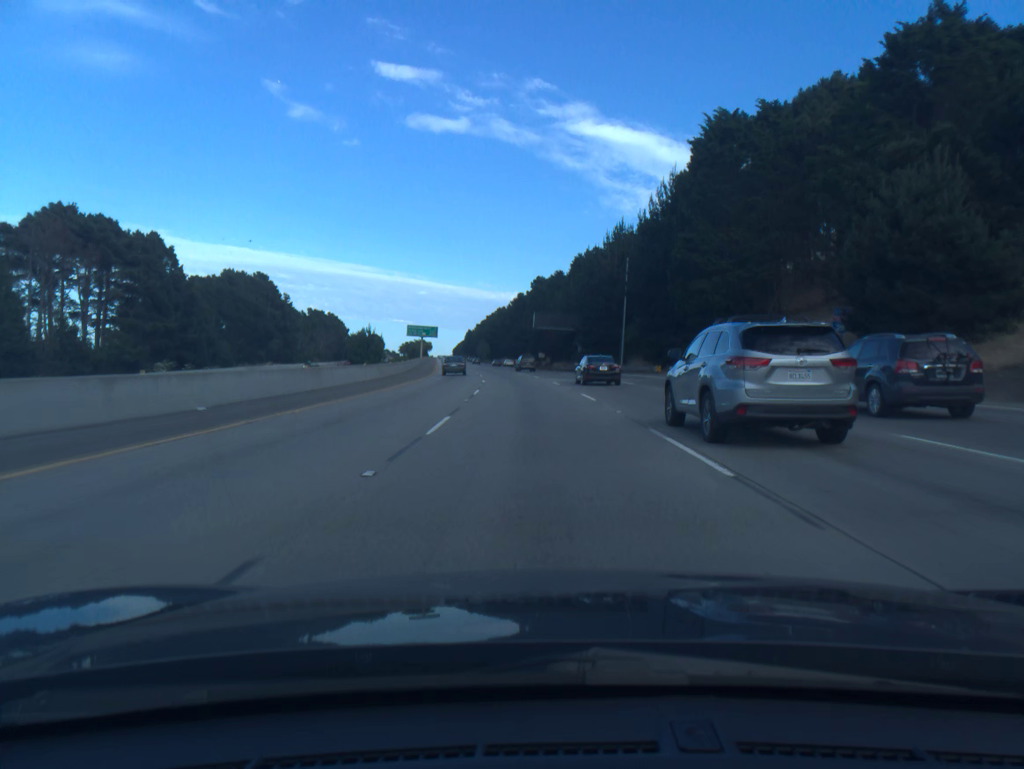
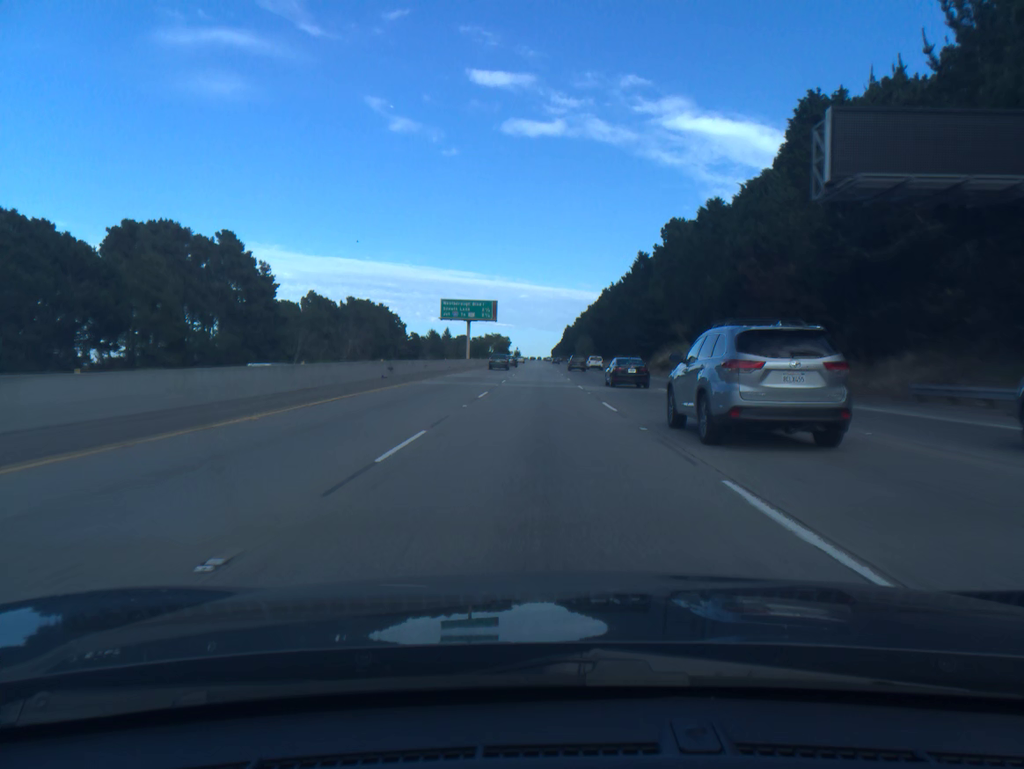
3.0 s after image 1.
(-6.3, +90.7) m; -7°
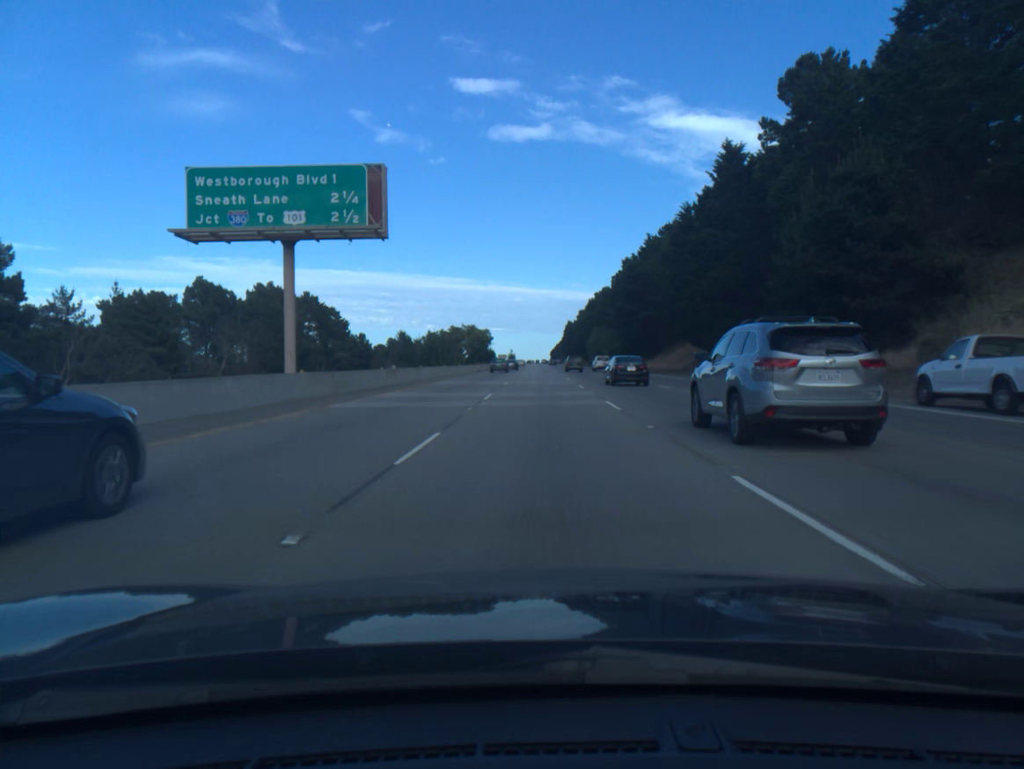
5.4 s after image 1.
(-0.4, +73.1) m; 0°
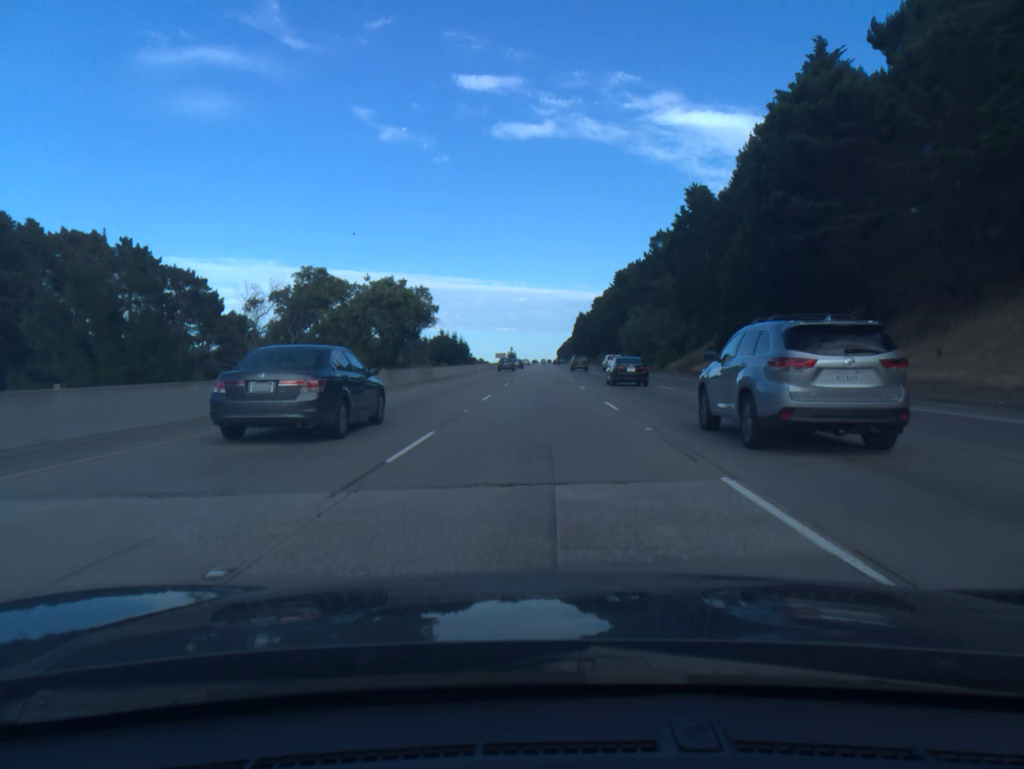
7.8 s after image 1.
(-0.2, +73.1) m; 0°
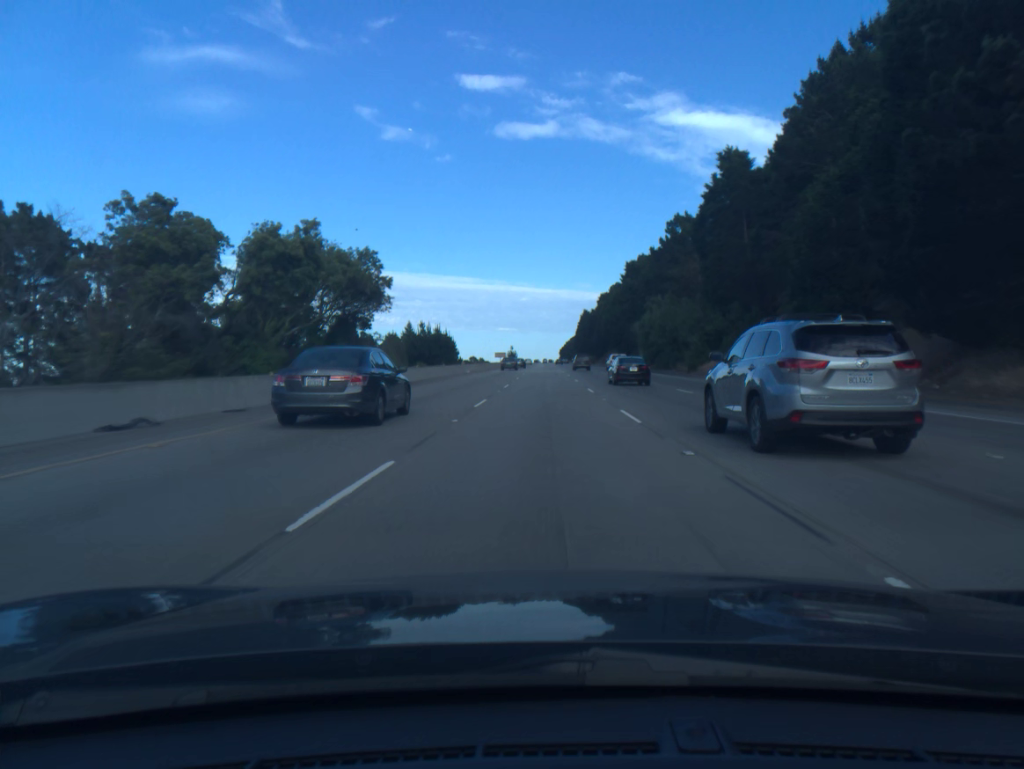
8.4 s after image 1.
(0.0, +18.3) m; 0°
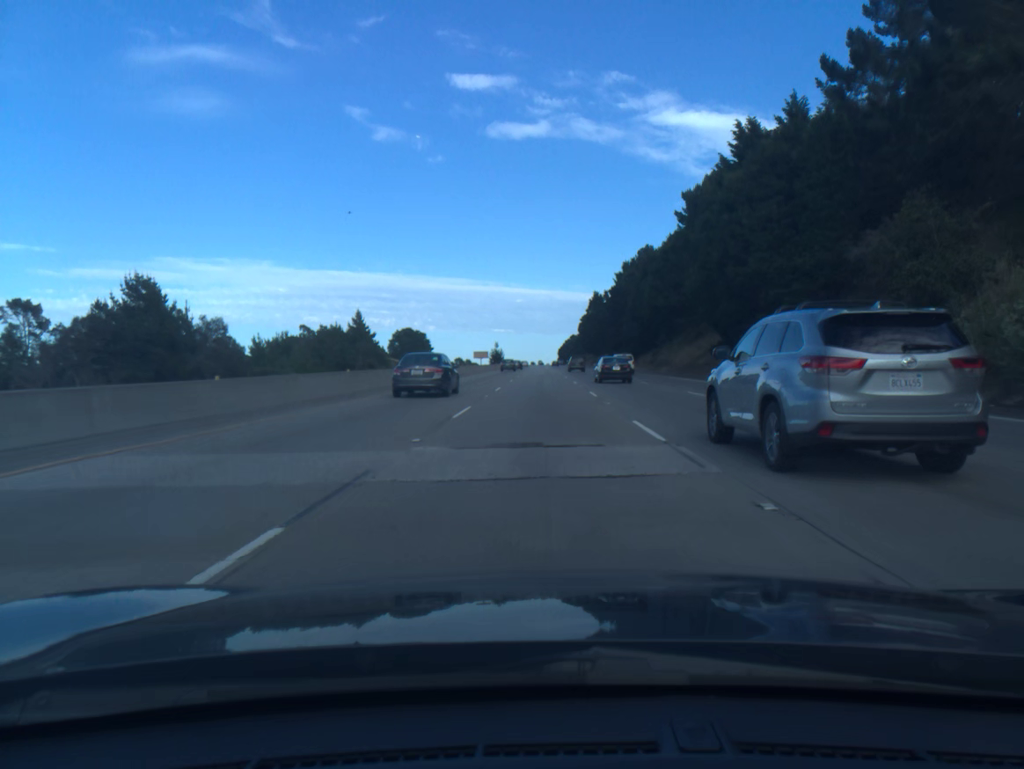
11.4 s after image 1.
(+0.4, +91.6) m; 0°
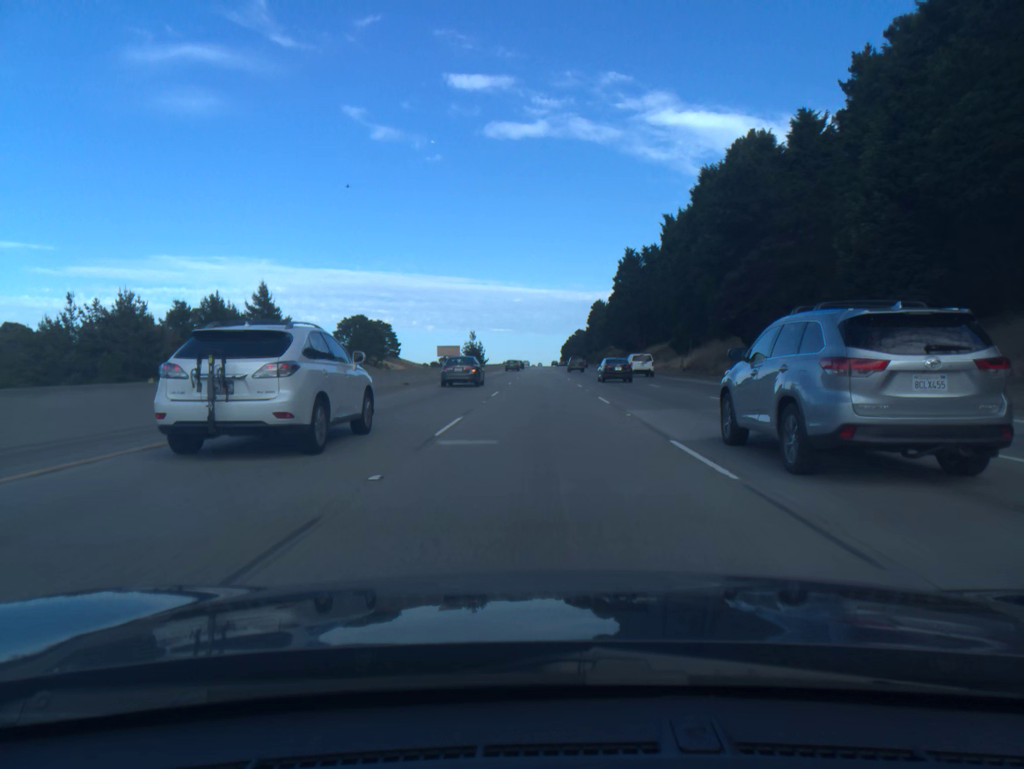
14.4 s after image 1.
(-0.4, +91.5) m; 0°
